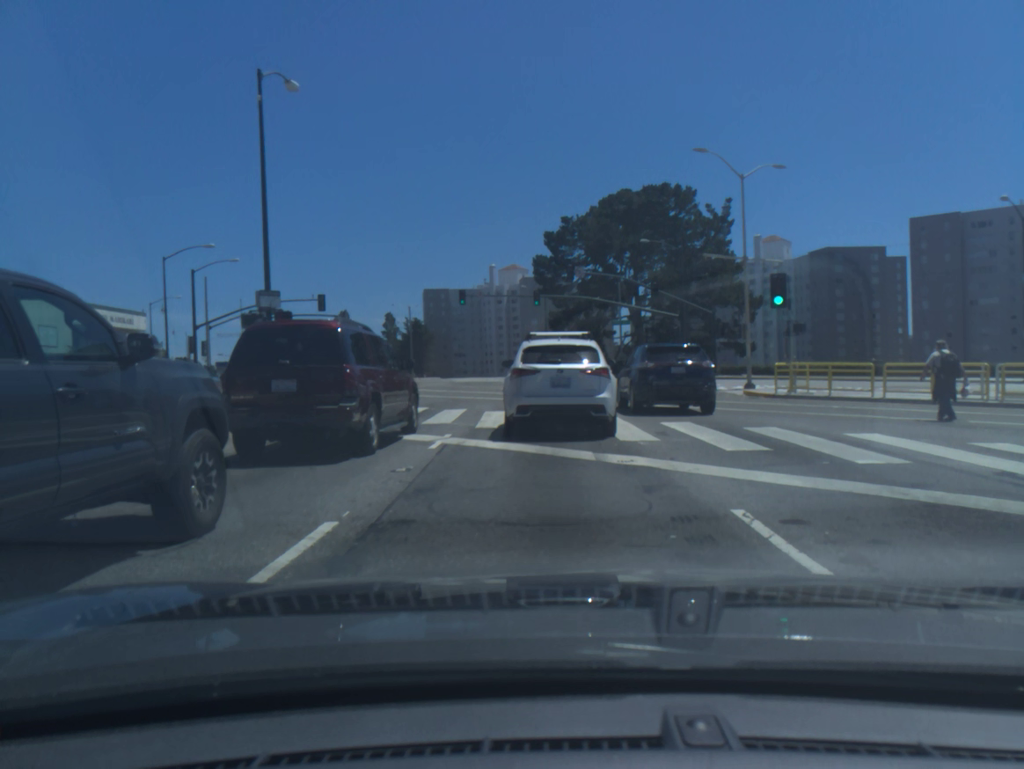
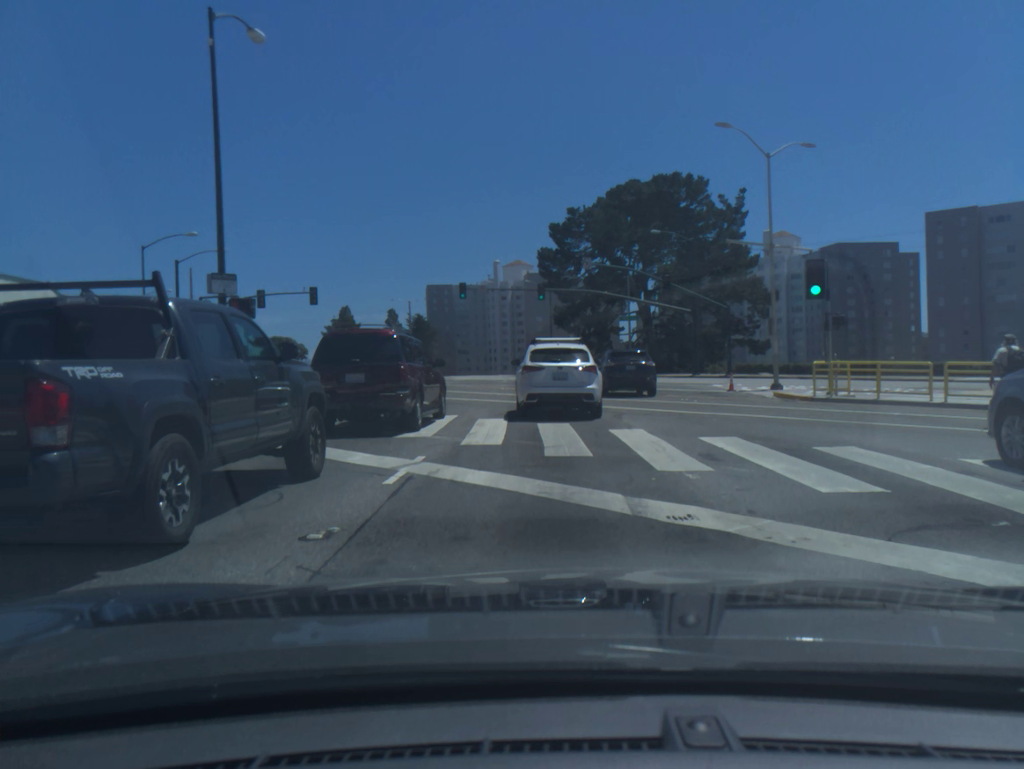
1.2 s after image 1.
(0.0, +3.4) m; 0°
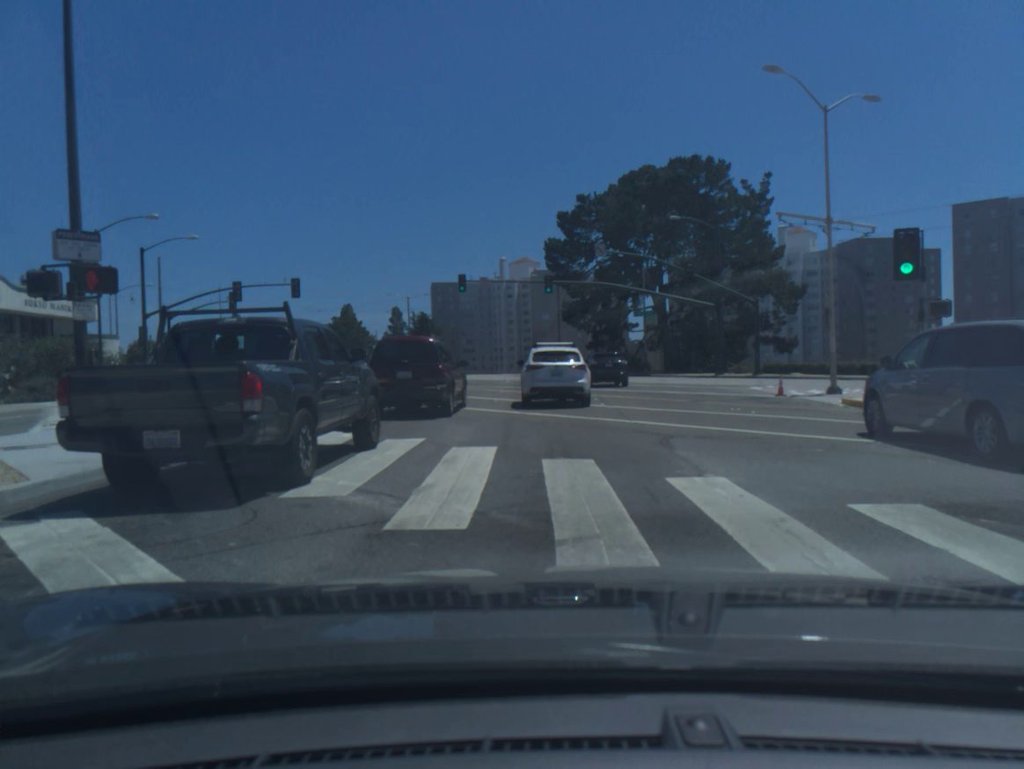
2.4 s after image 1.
(-0.1, +5.9) m; -1°
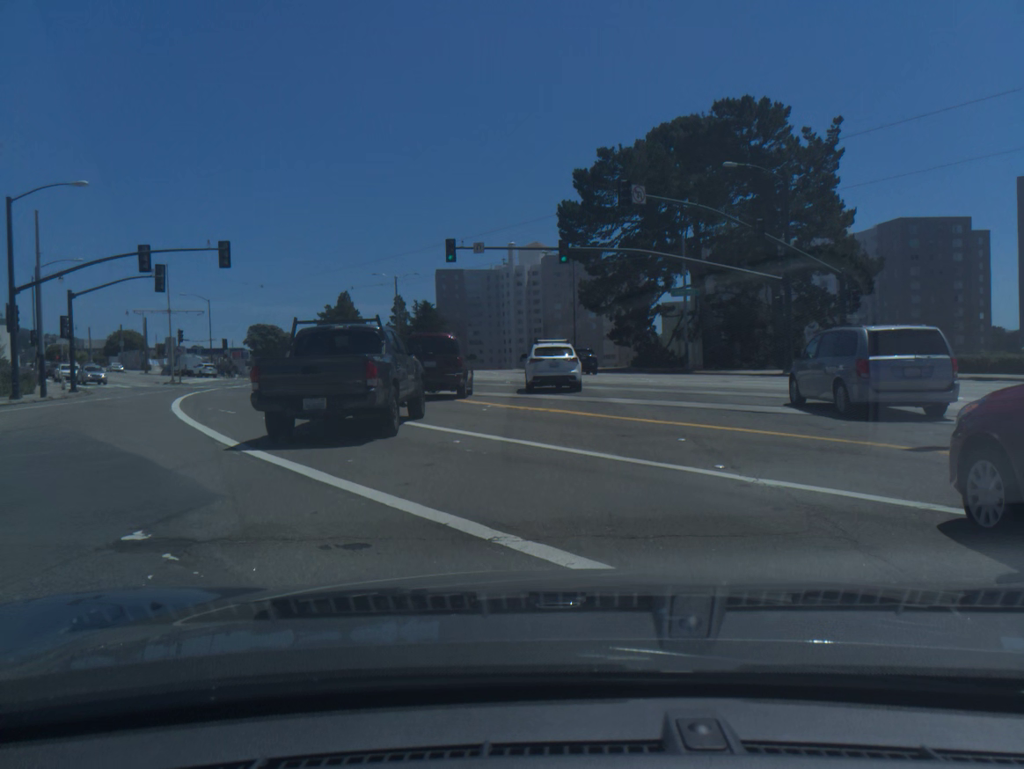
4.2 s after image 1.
(-0.3, +13.3) m; -2°
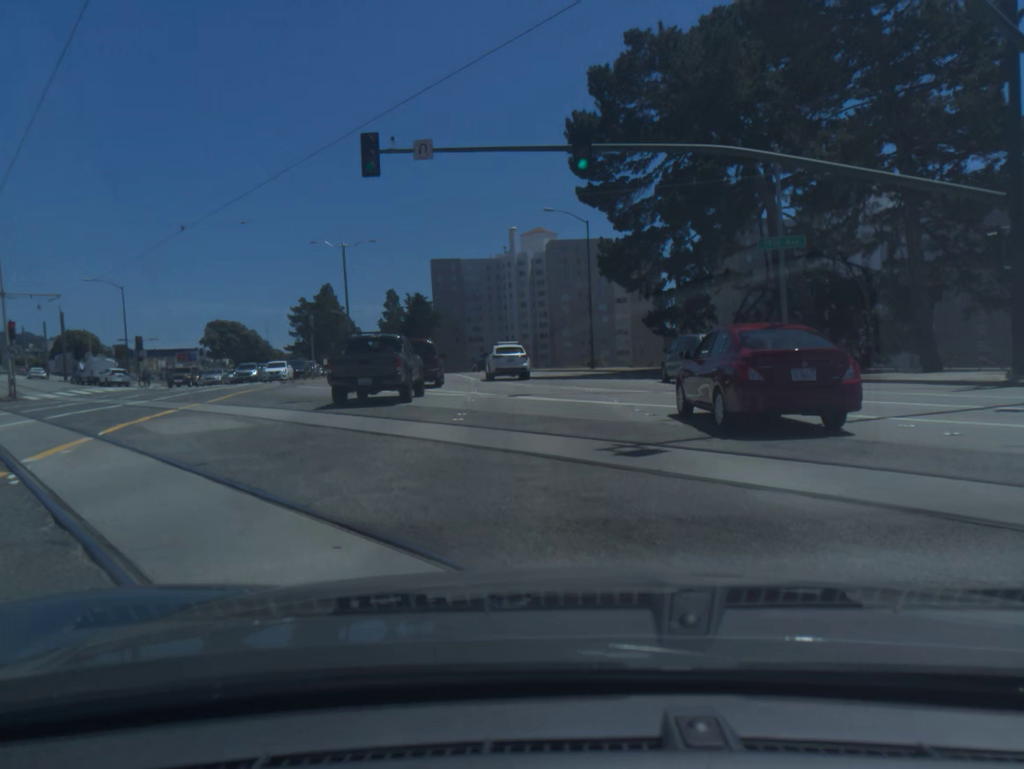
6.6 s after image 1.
(0.0, +21.2) m; -1°
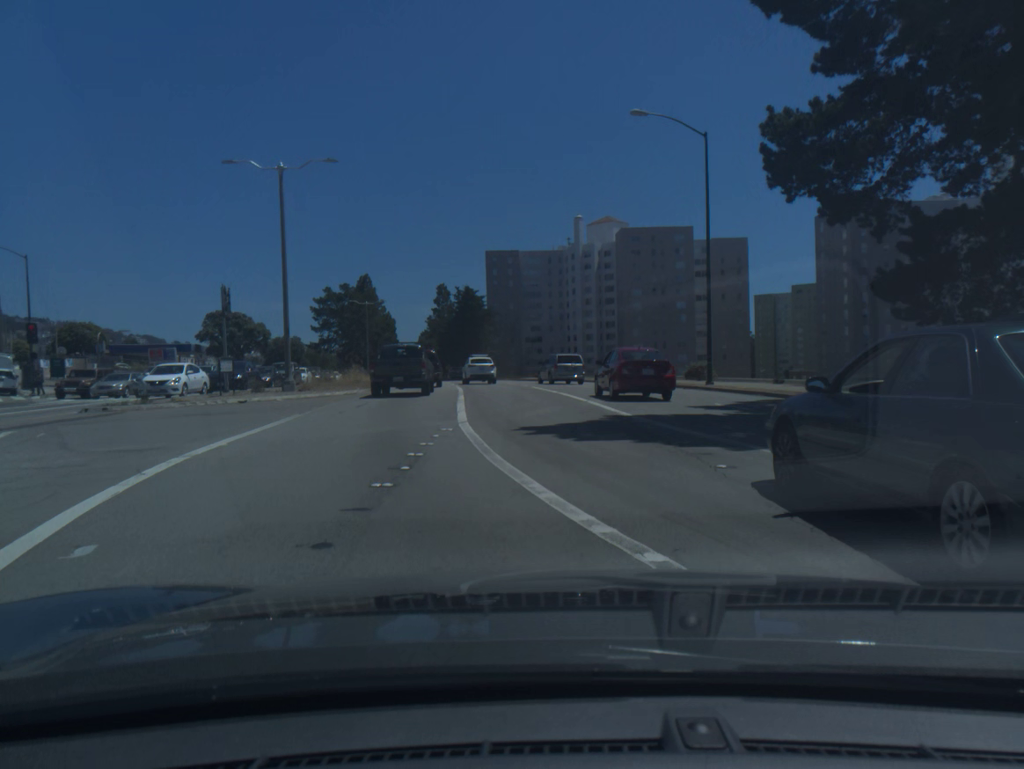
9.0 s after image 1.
(-0.8, +24.5) m; -5°
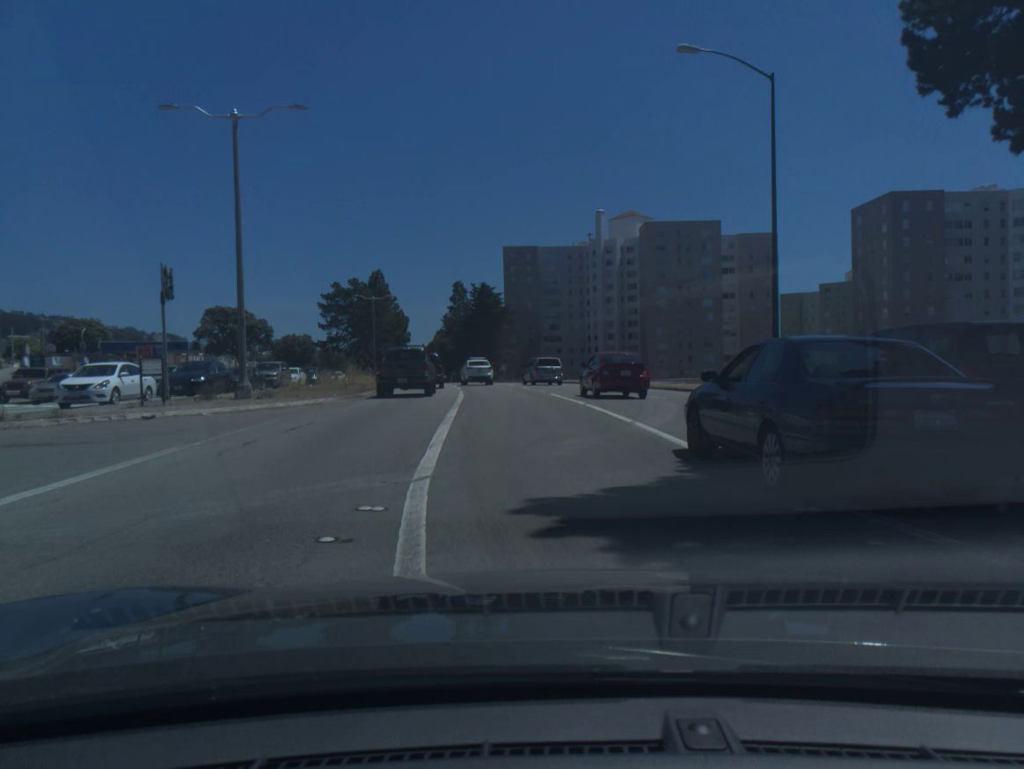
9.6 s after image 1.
(-0.1, +6.9) m; -1°
